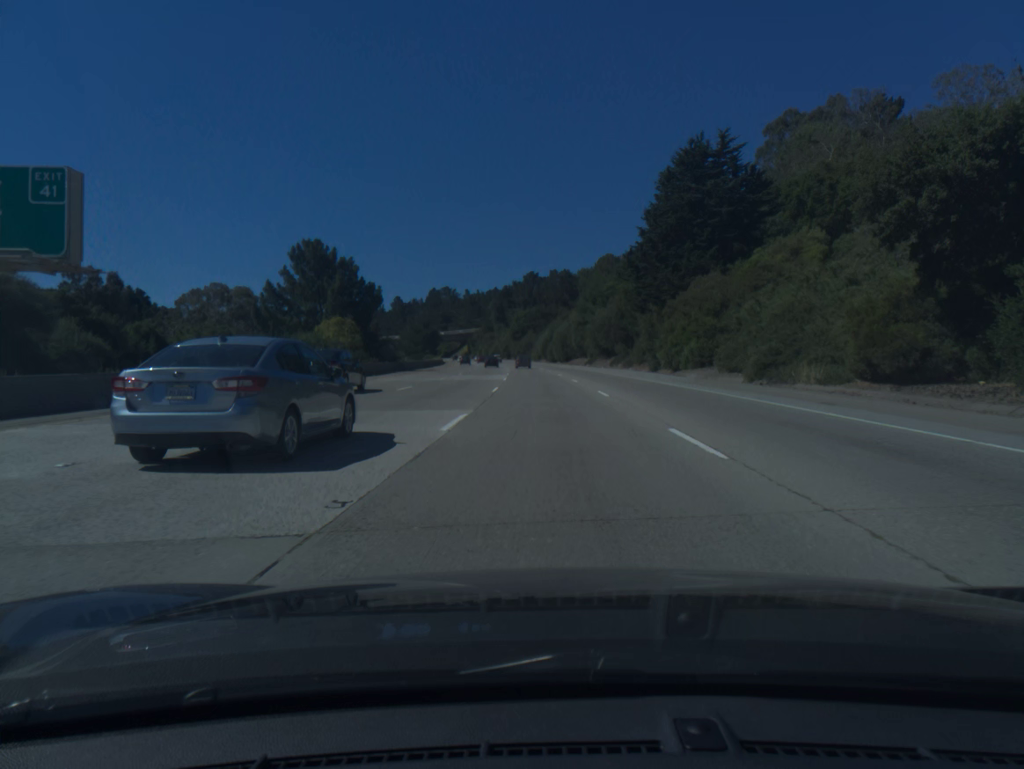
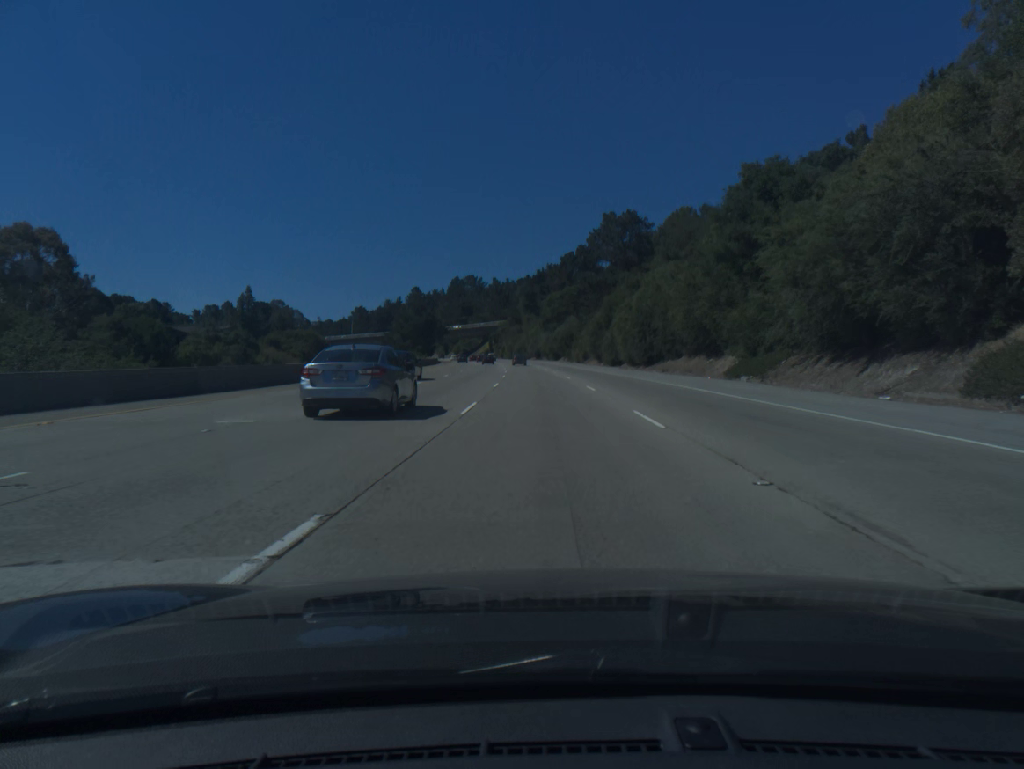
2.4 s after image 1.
(-1.7, +69.3) m; -3°
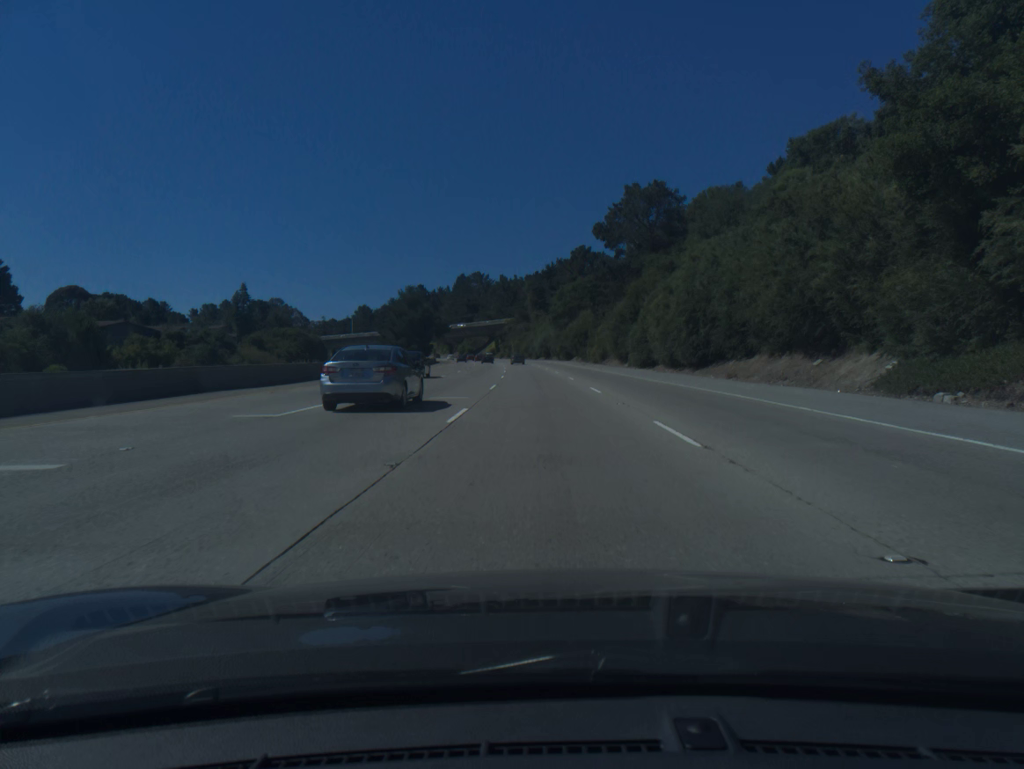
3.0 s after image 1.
(-0.1, +17.3) m; -1°
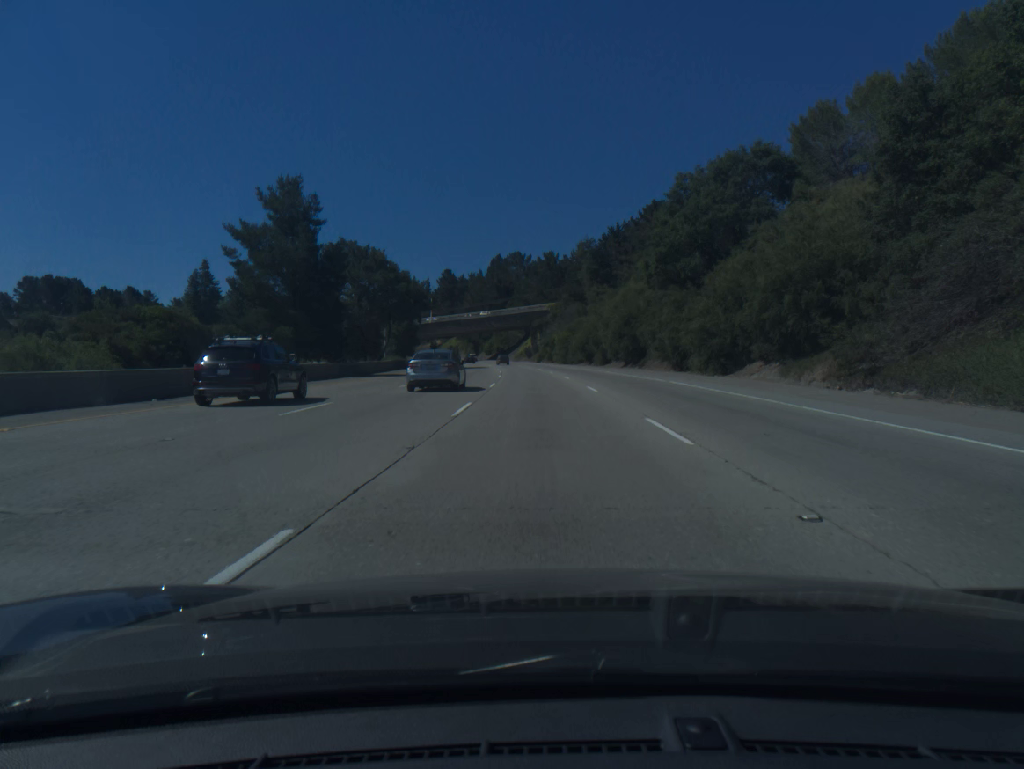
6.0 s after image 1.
(-2.7, +86.5) m; -4°
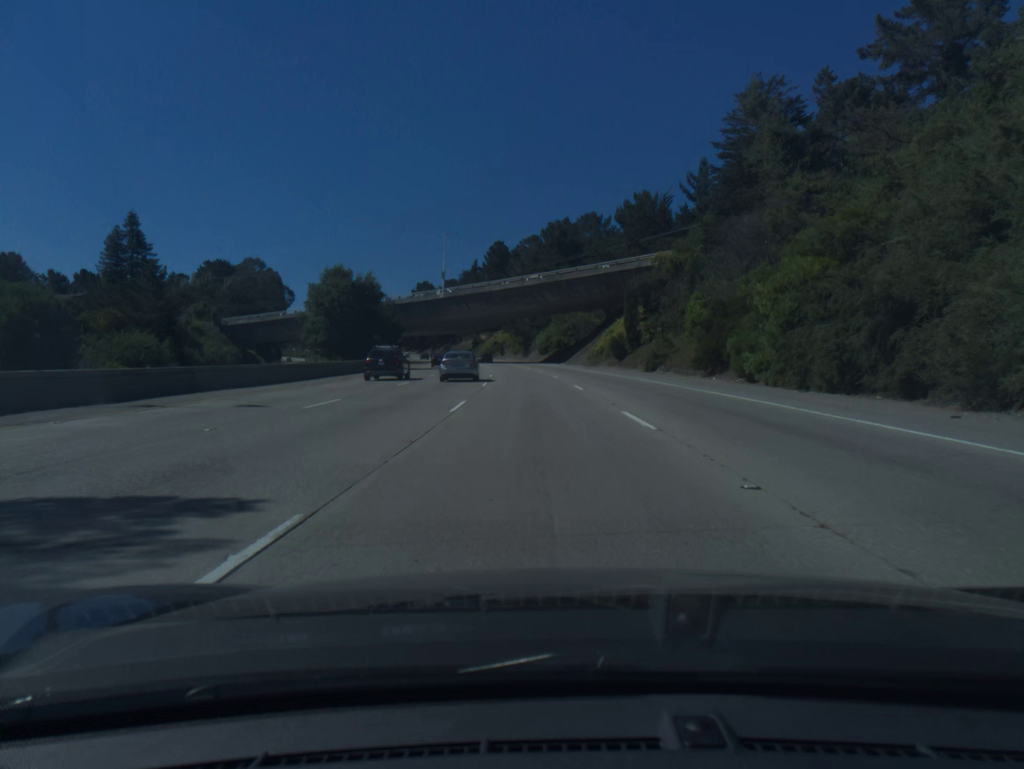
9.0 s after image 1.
(-3.4, +86.3) m; -5°
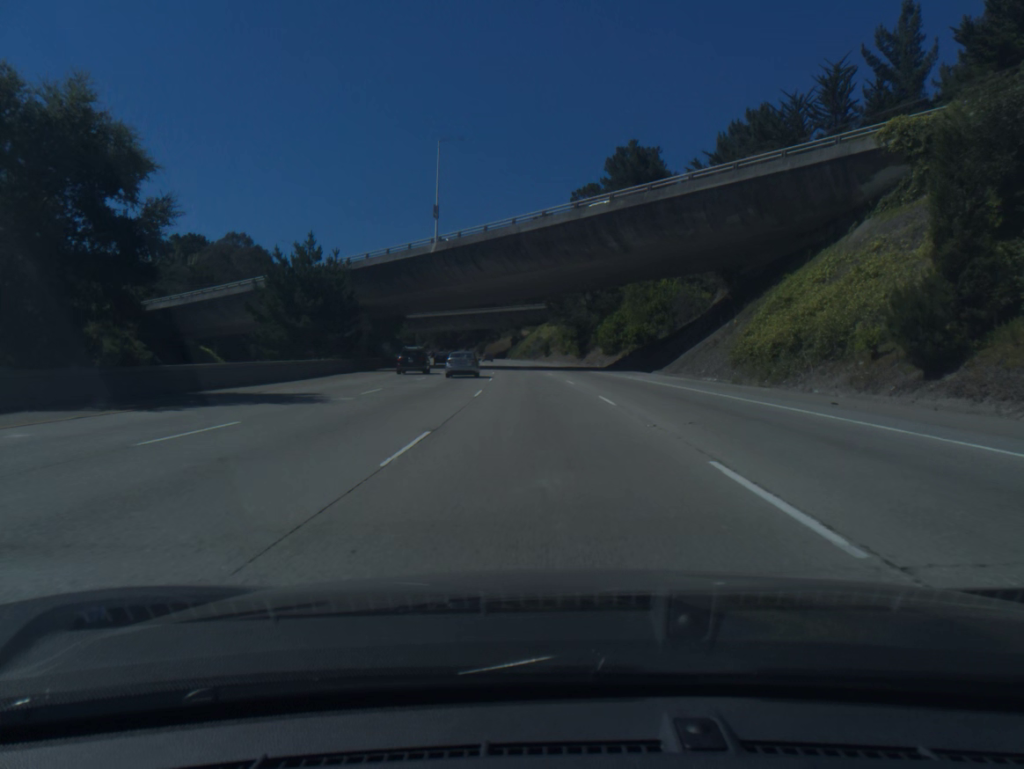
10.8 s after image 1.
(-1.7, +51.9) m; -4°
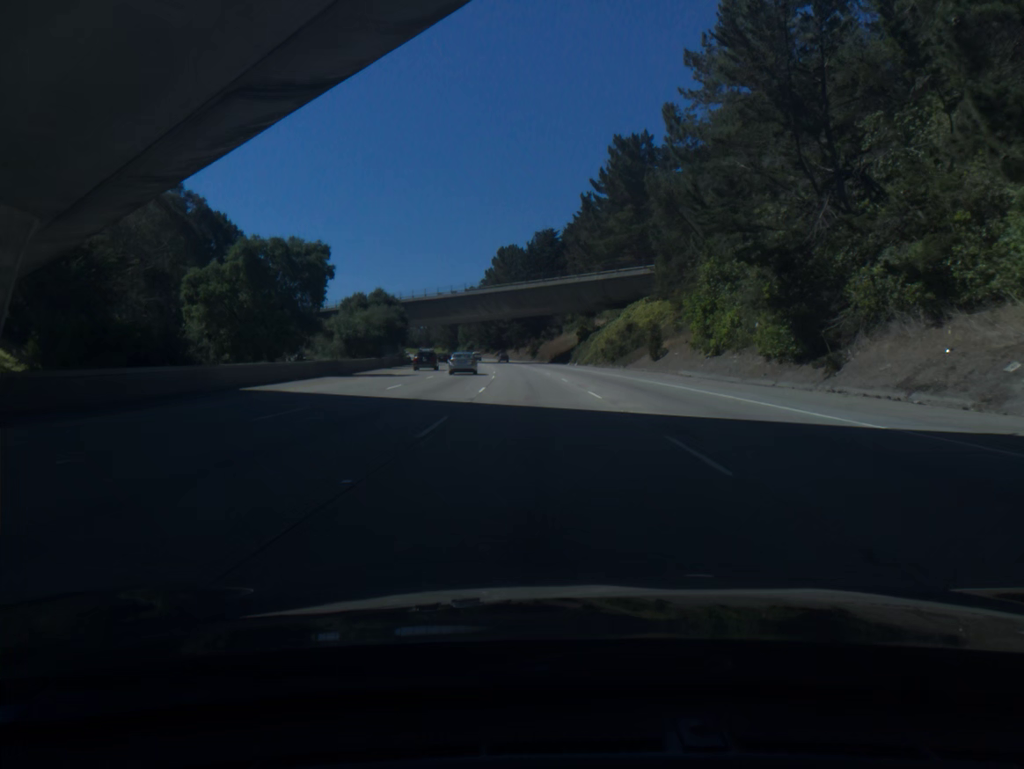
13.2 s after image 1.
(-2.8, +69.2) m; -5°
